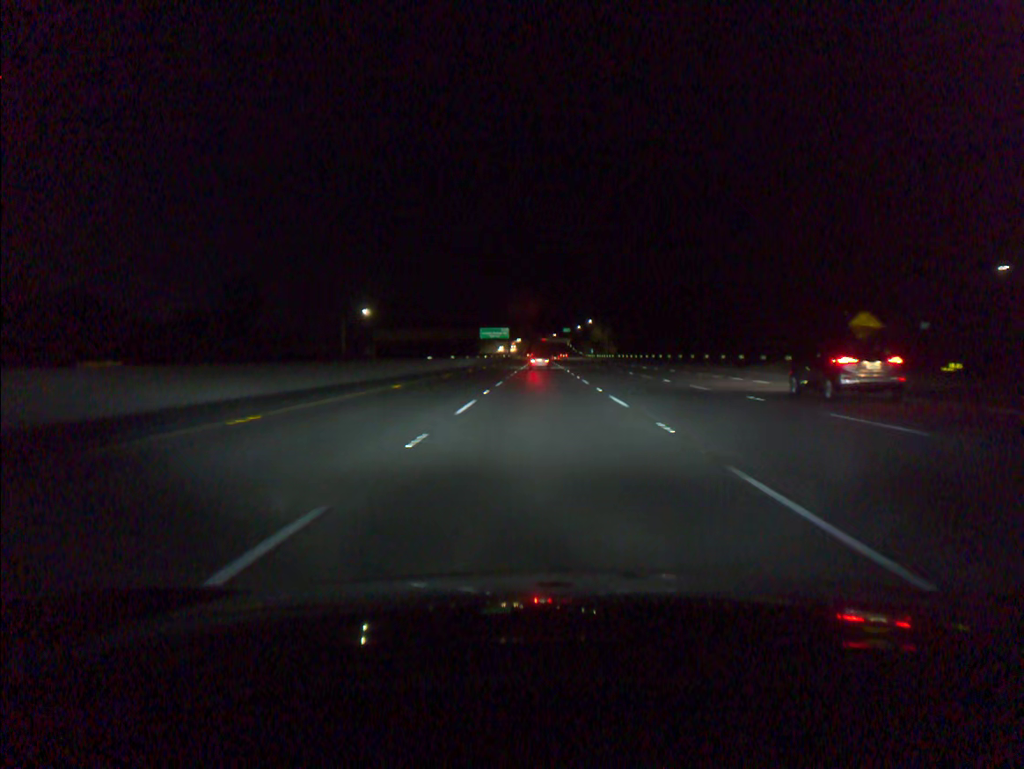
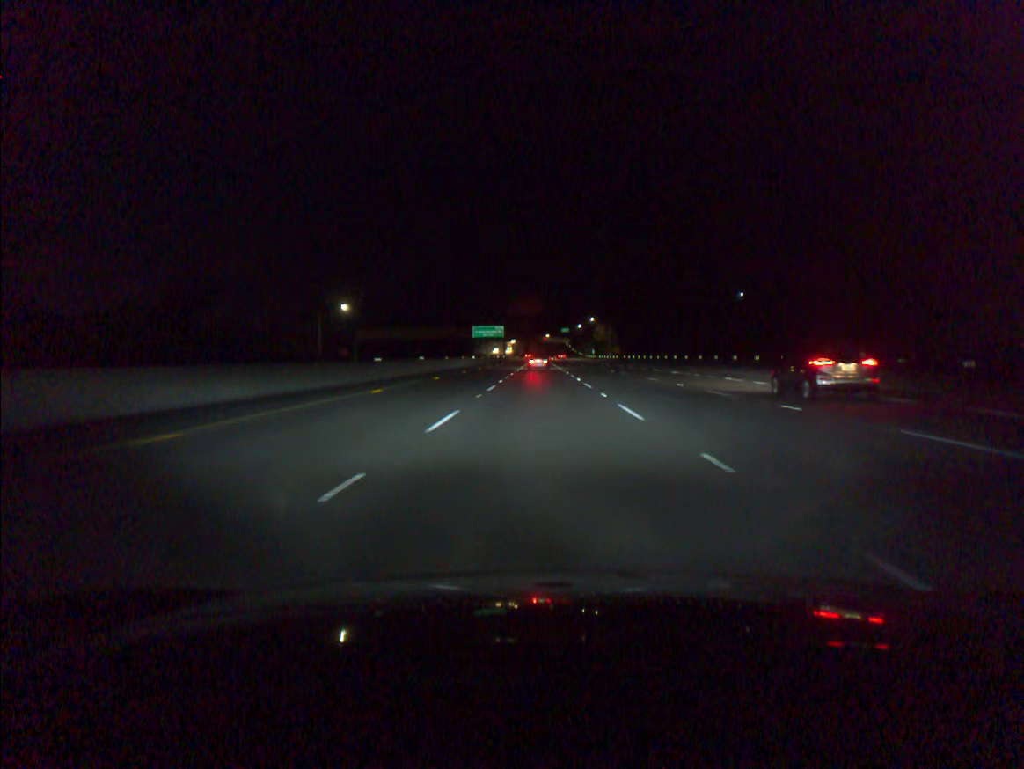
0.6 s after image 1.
(0.0, +17.7) m; 0°
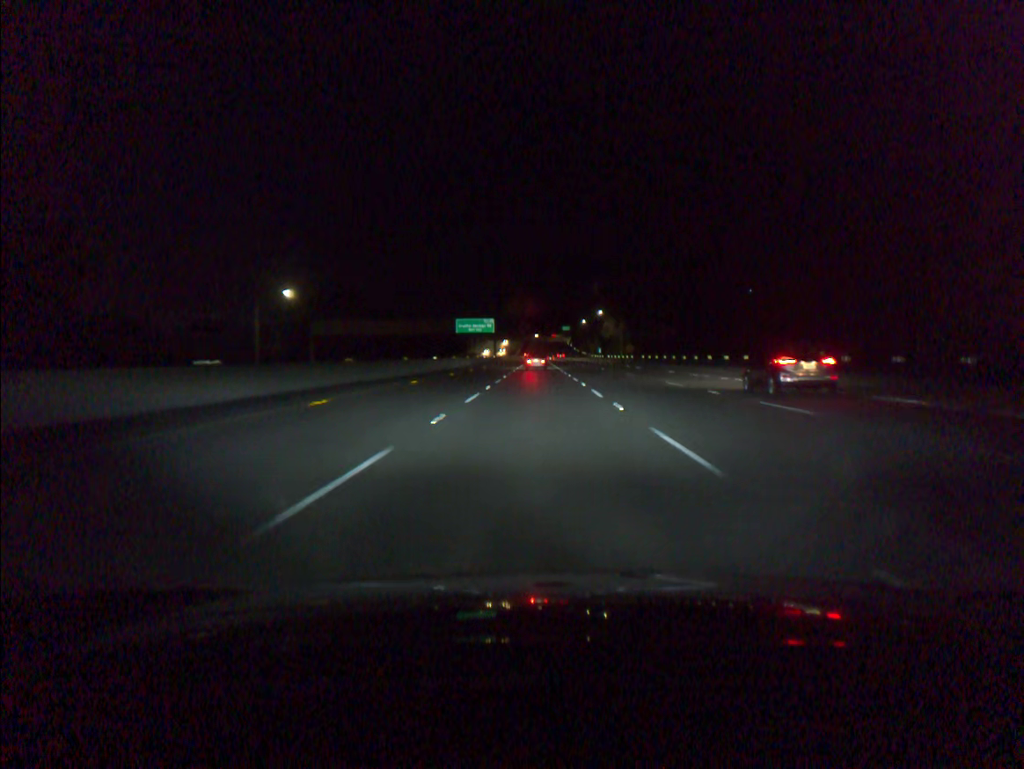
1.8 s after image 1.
(0.0, +35.3) m; 0°
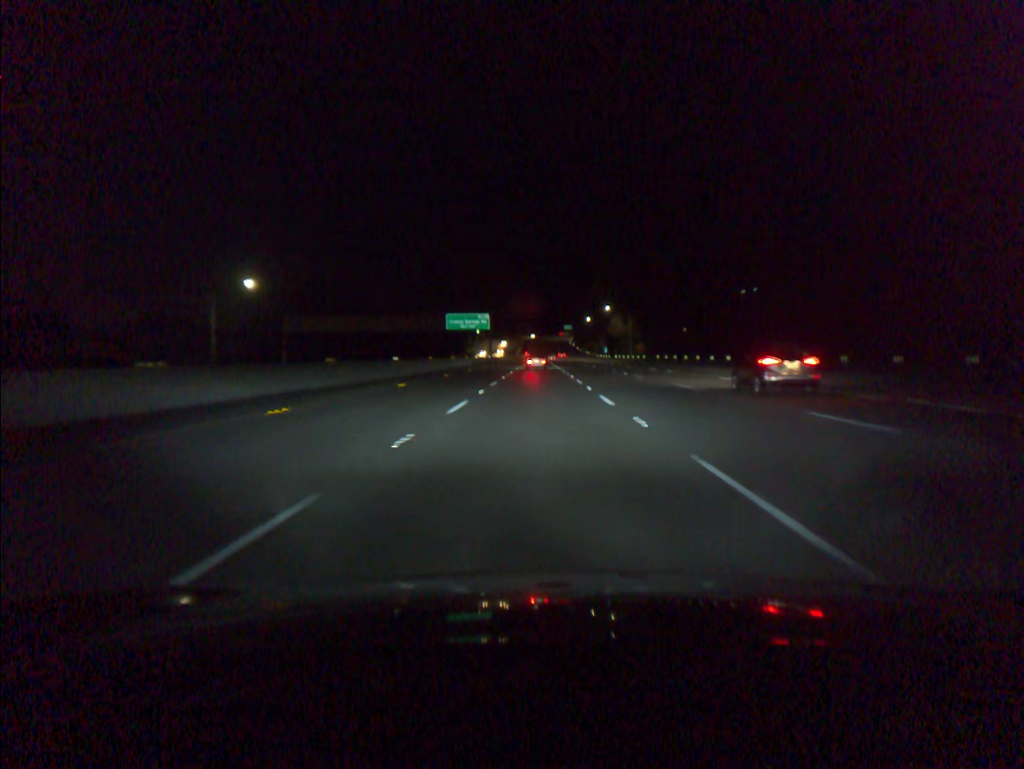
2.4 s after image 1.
(0.0, +17.6) m; 0°
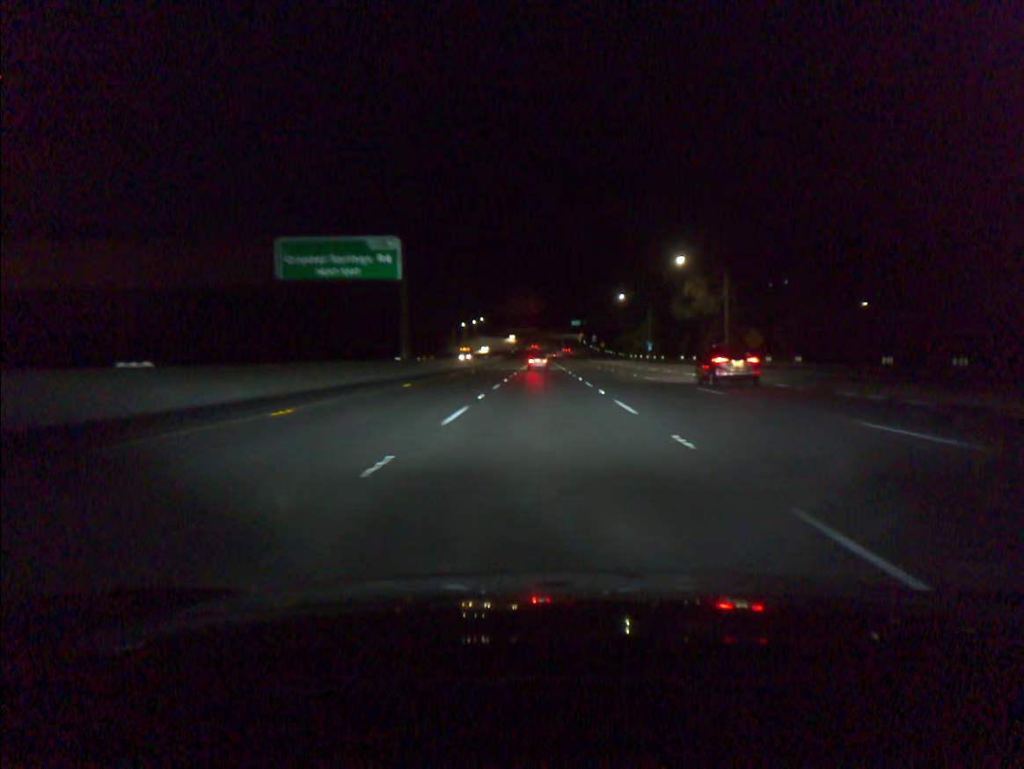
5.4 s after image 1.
(-0.3, +88.2) m; 0°
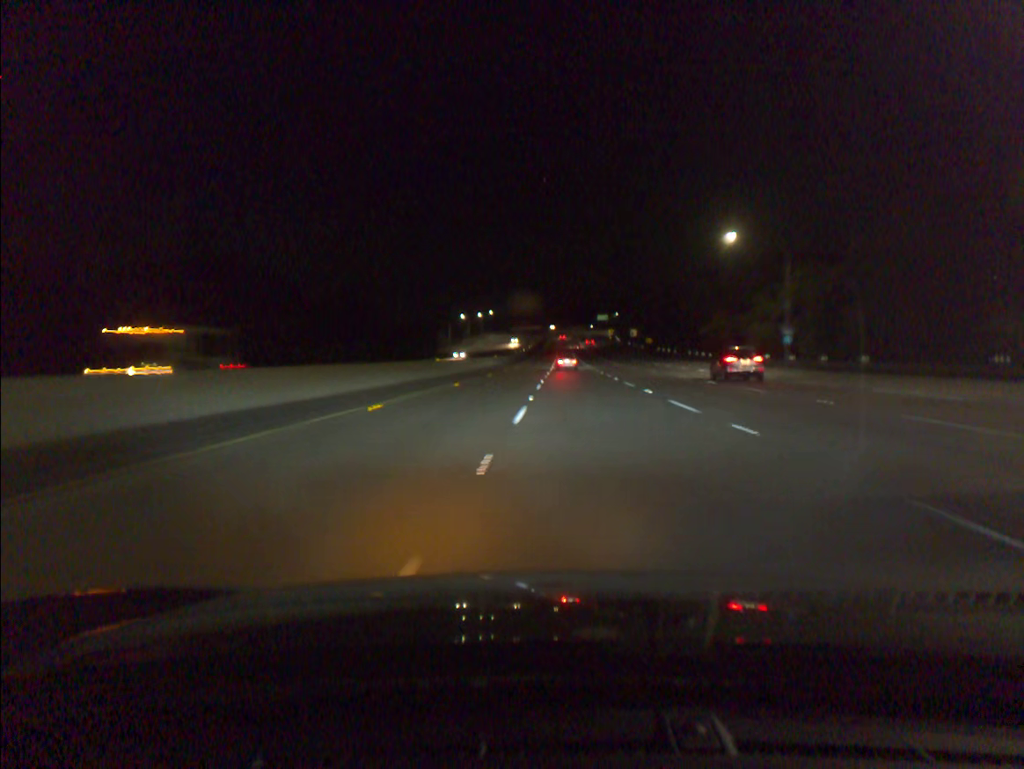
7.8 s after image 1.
(-0.7, +70.6) m; -1°
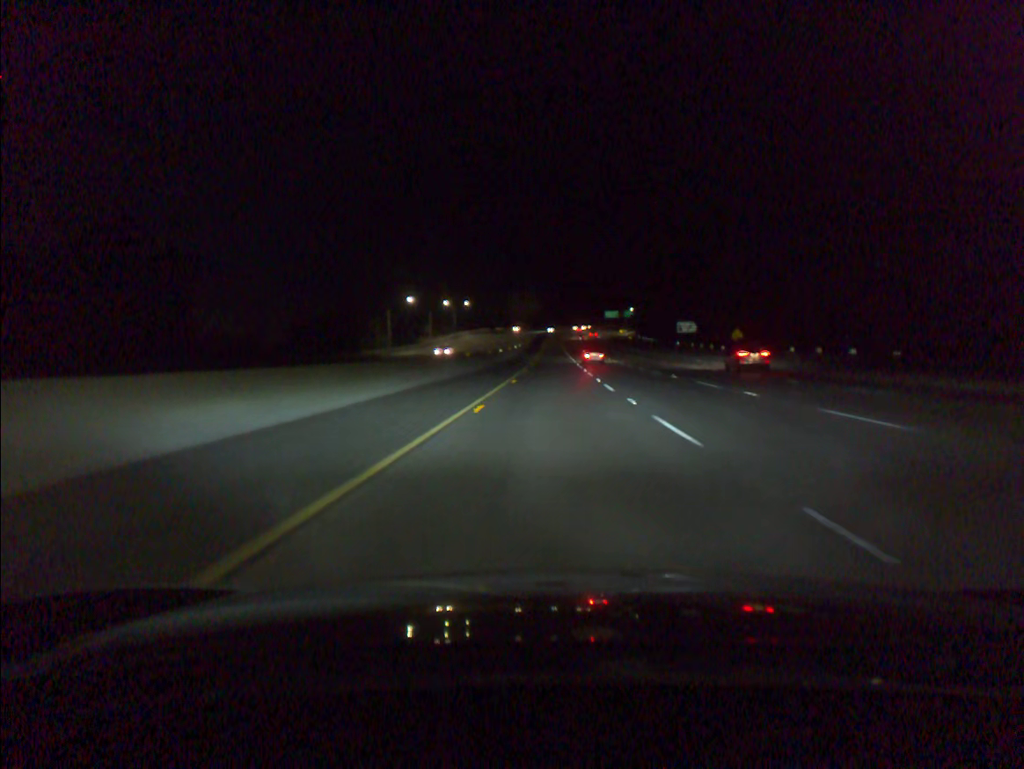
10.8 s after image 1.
(-0.5, +89.3) m; +1°
